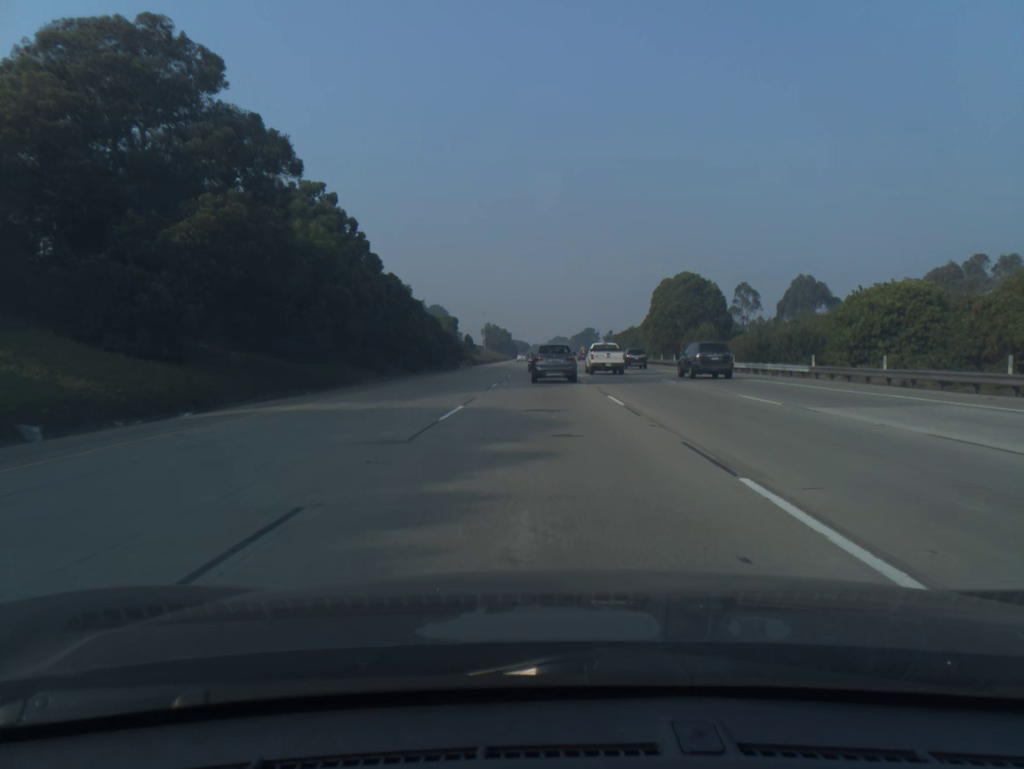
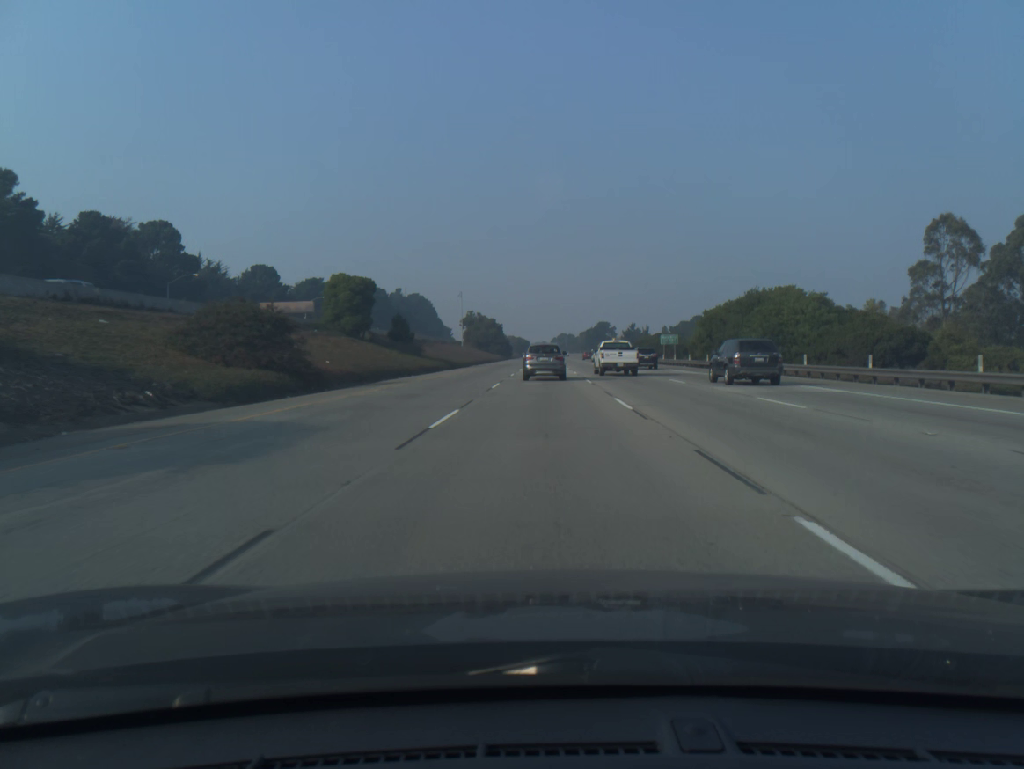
(-0.2, +74.6) m; 0°
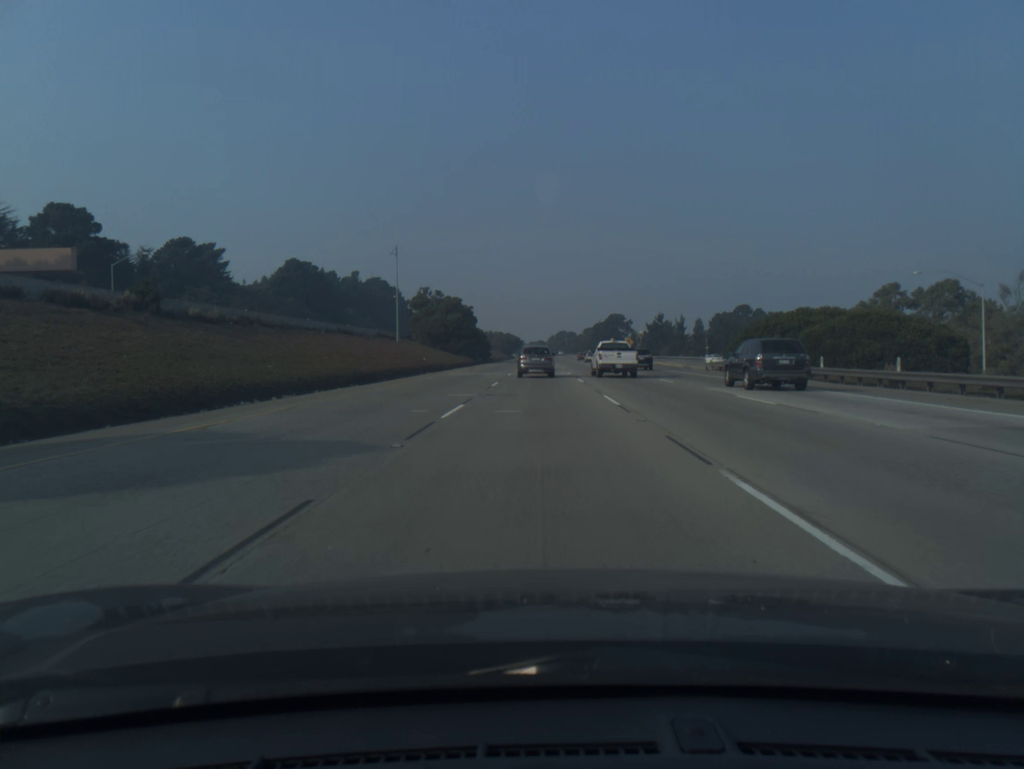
(+0.3, +71.4) m; 0°
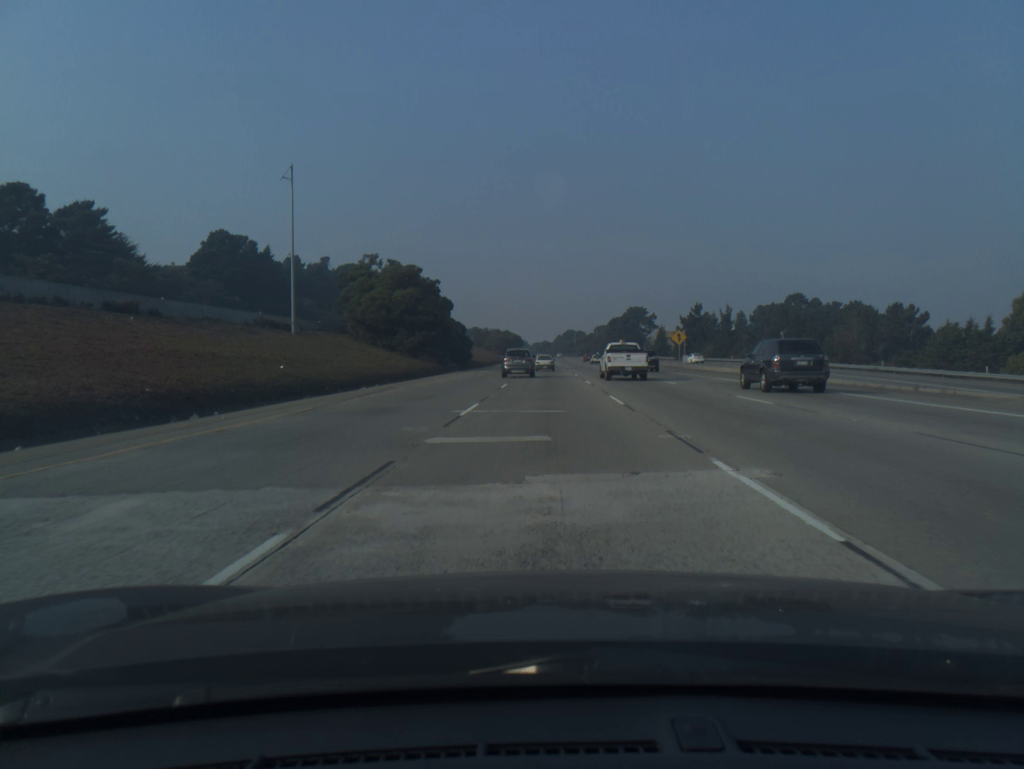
(-0.2, +42.3) m; 0°
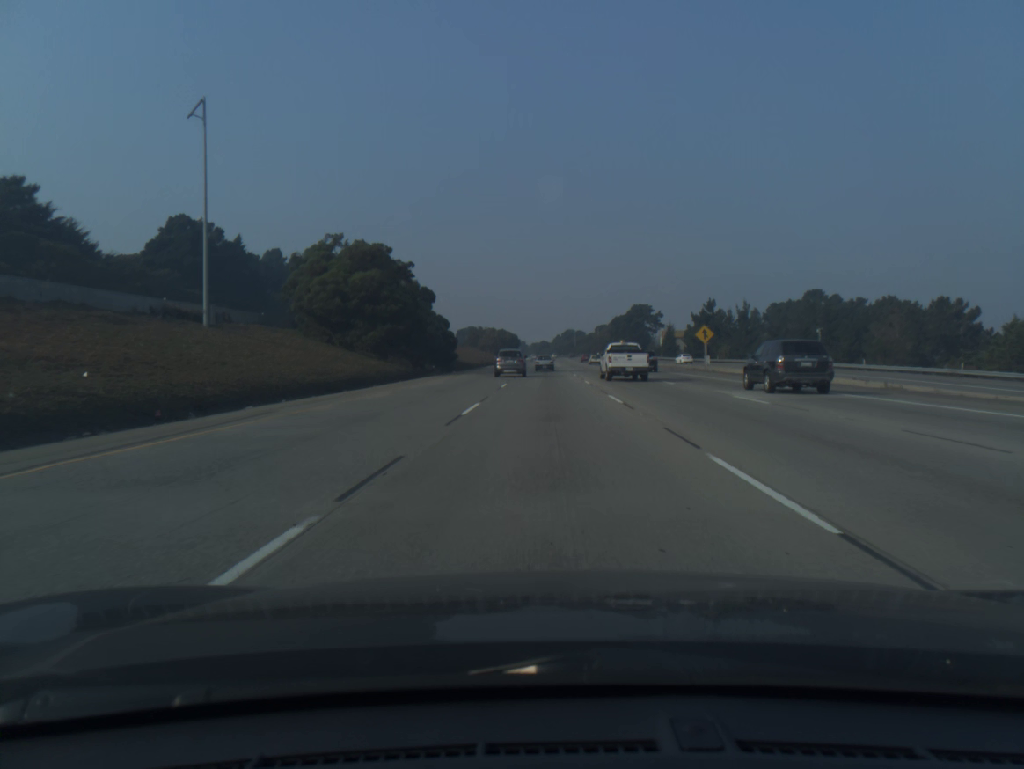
(0.0, +14.2) m; 0°
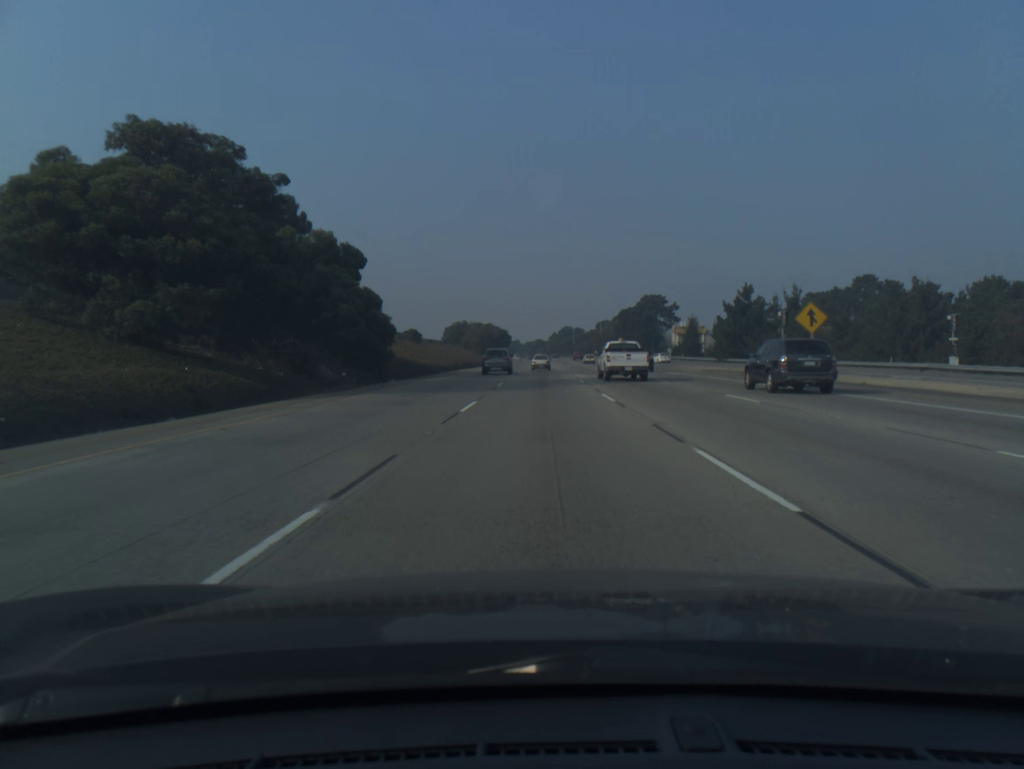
(+0.1, +28.8) m; 0°
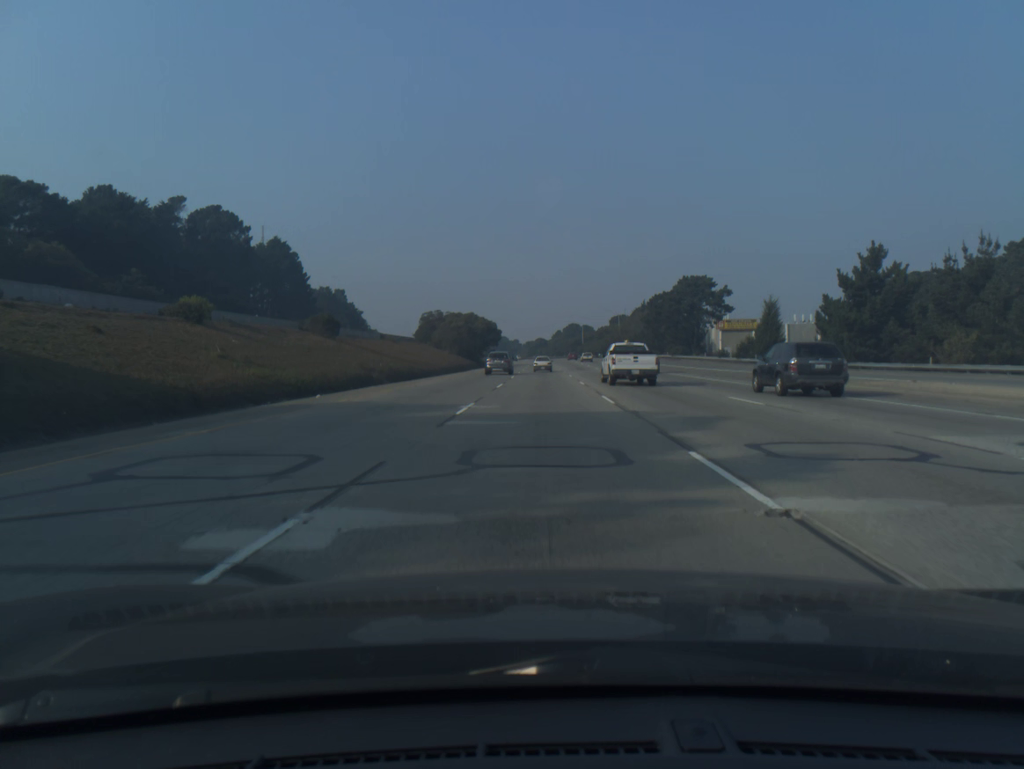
(0.0, +44.0) m; 0°
